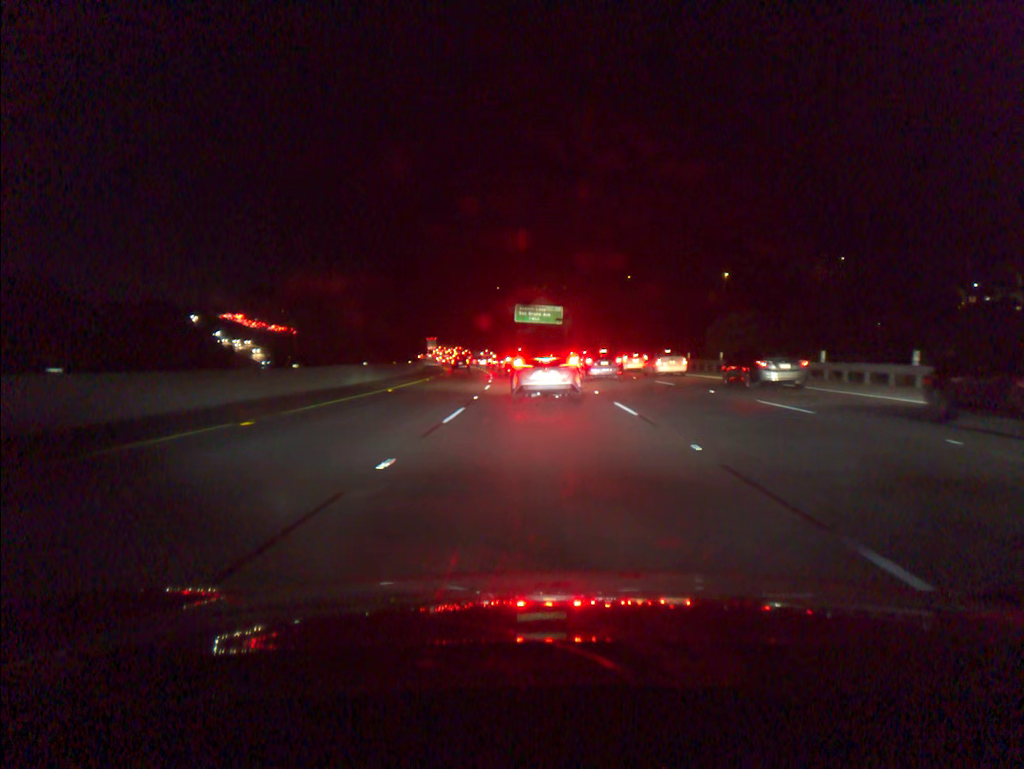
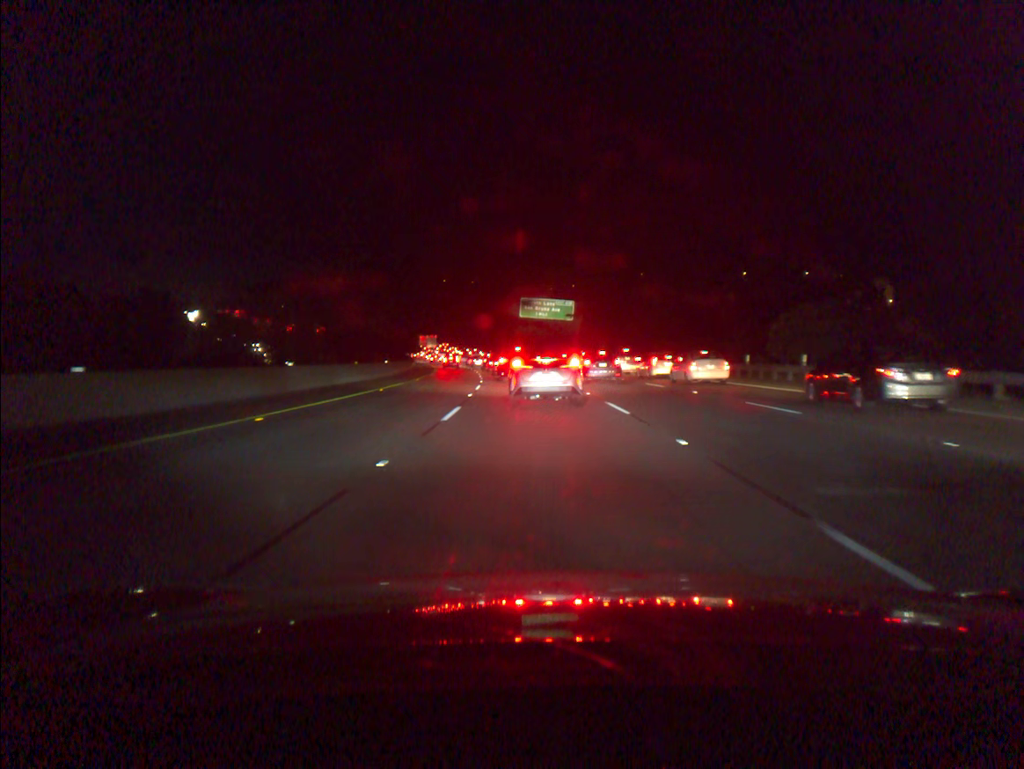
(-0.1, +14.0) m; -1°
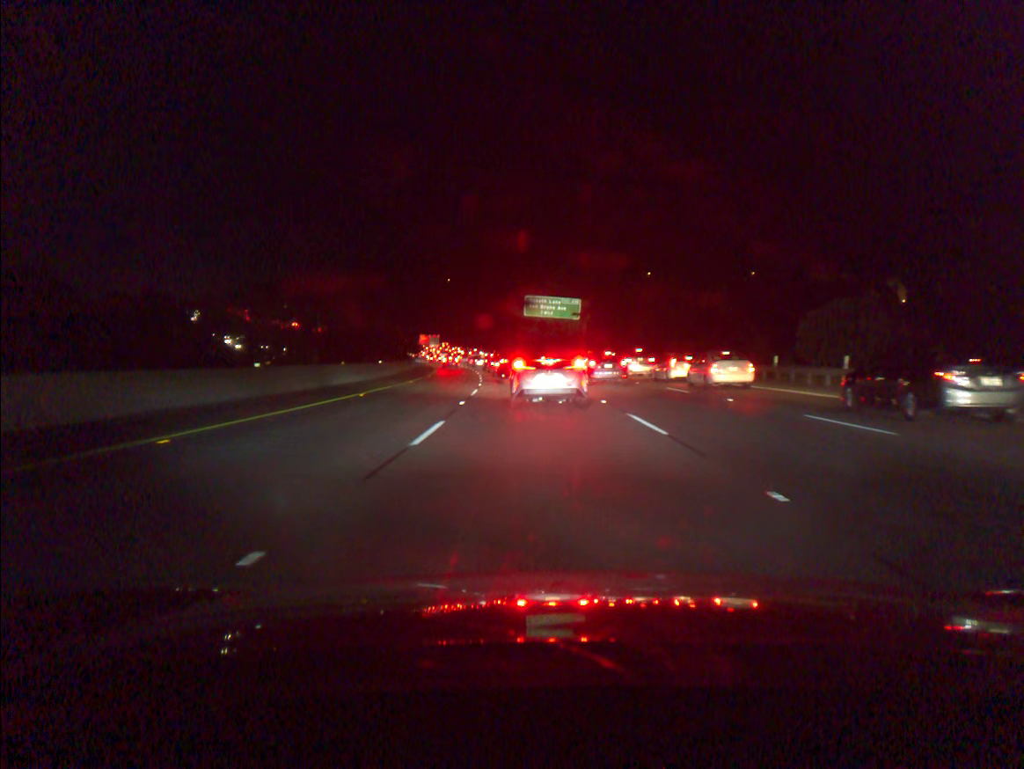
(0.0, +4.1) m; 0°
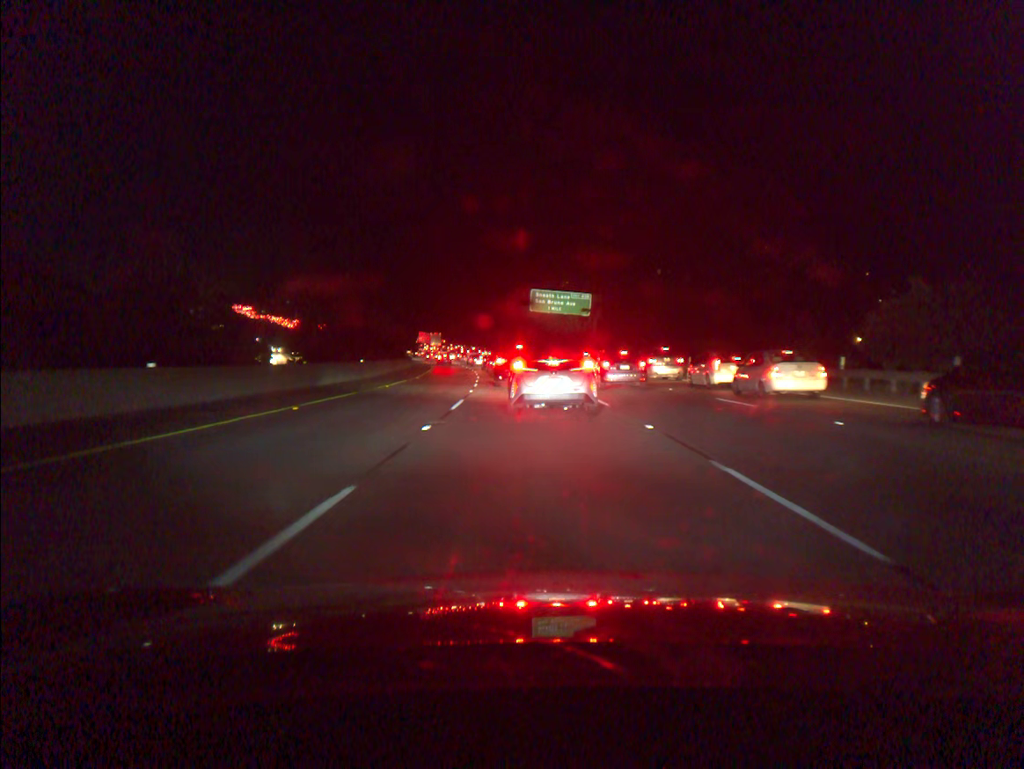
(0.0, +7.4) m; 0°
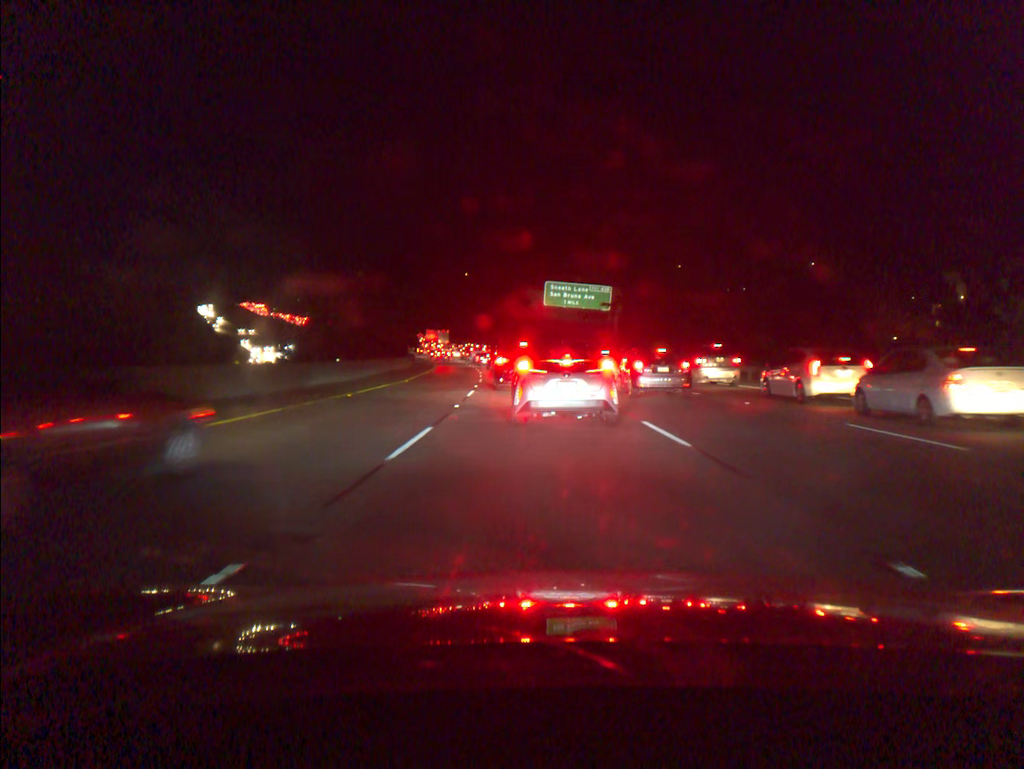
(-0.1, +8.9) m; -1°
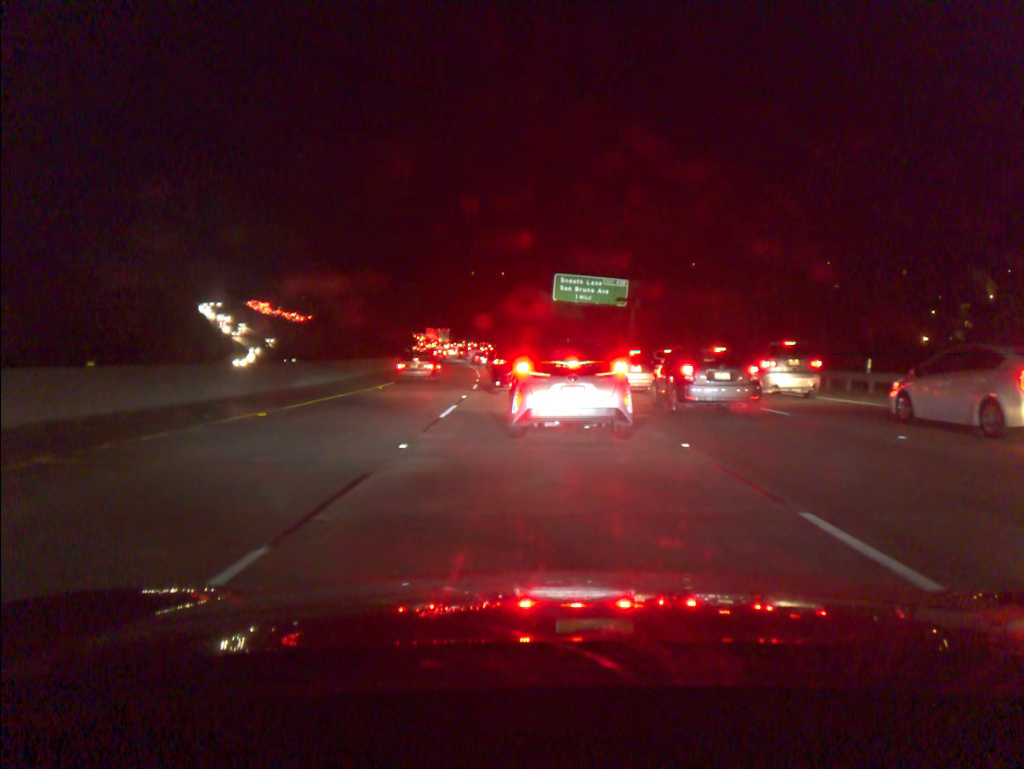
(0.0, +8.2) m; 0°
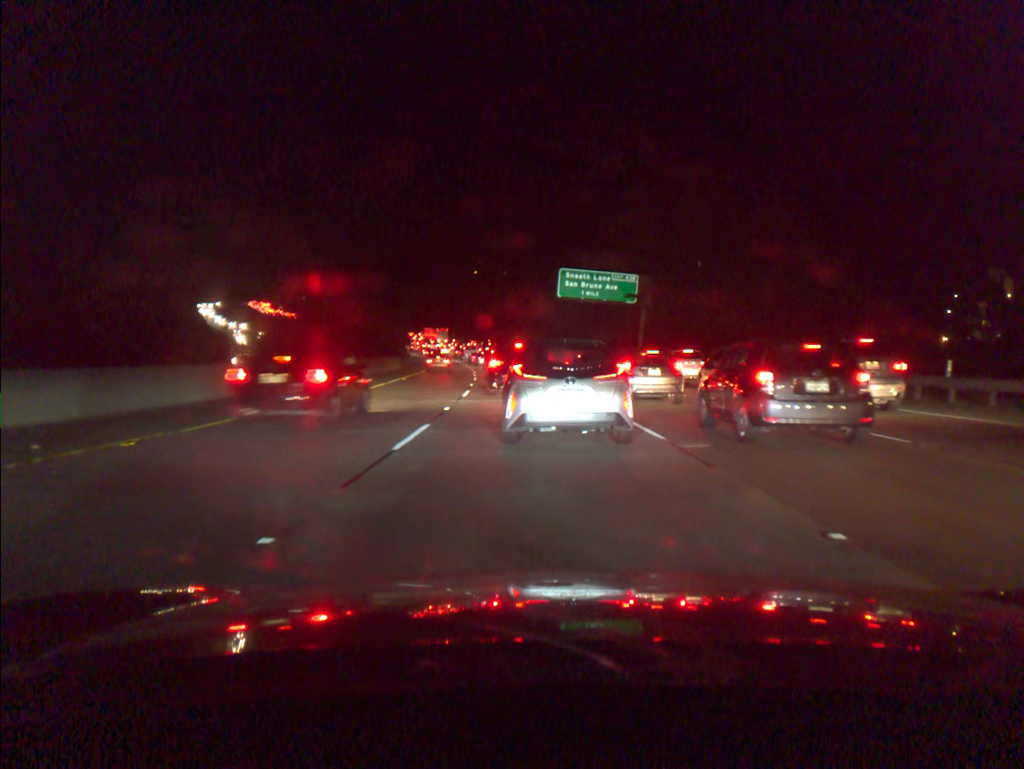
(-0.1, +5.2) m; -1°
